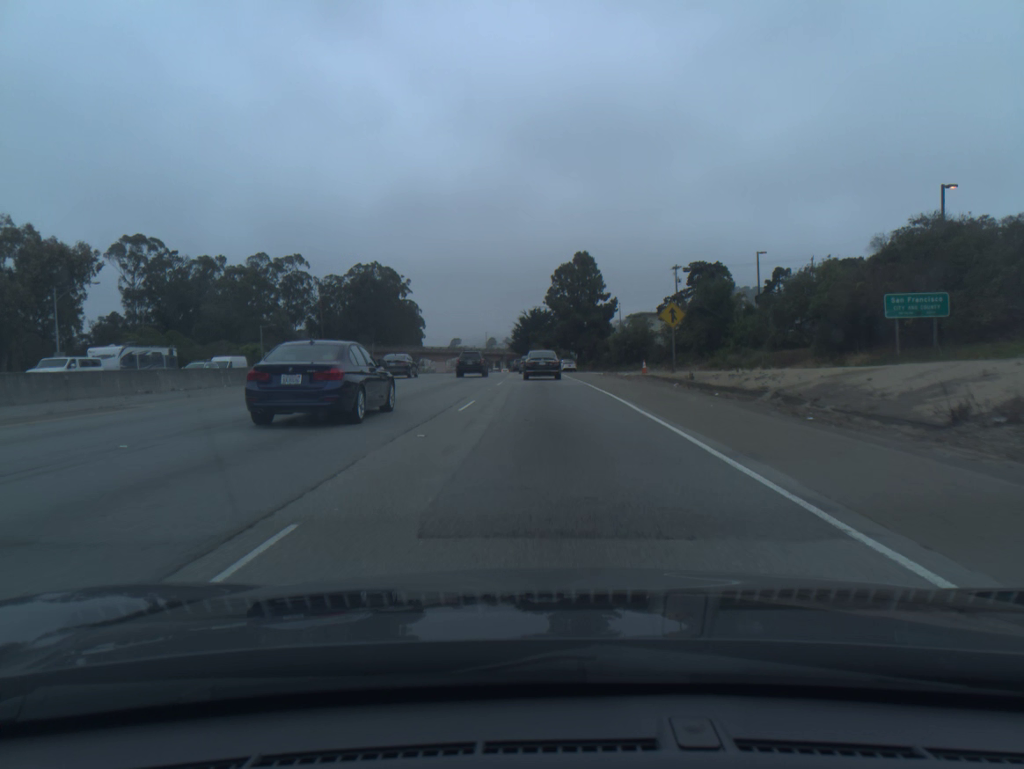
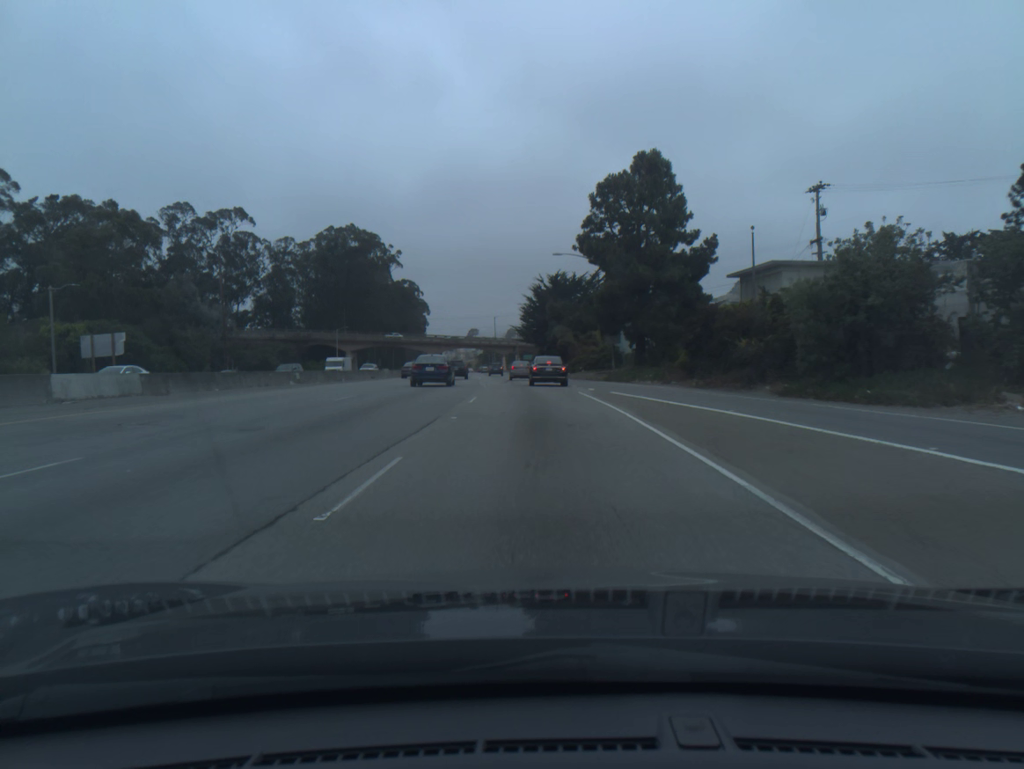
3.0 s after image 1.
(-0.5, +54.8) m; -2°
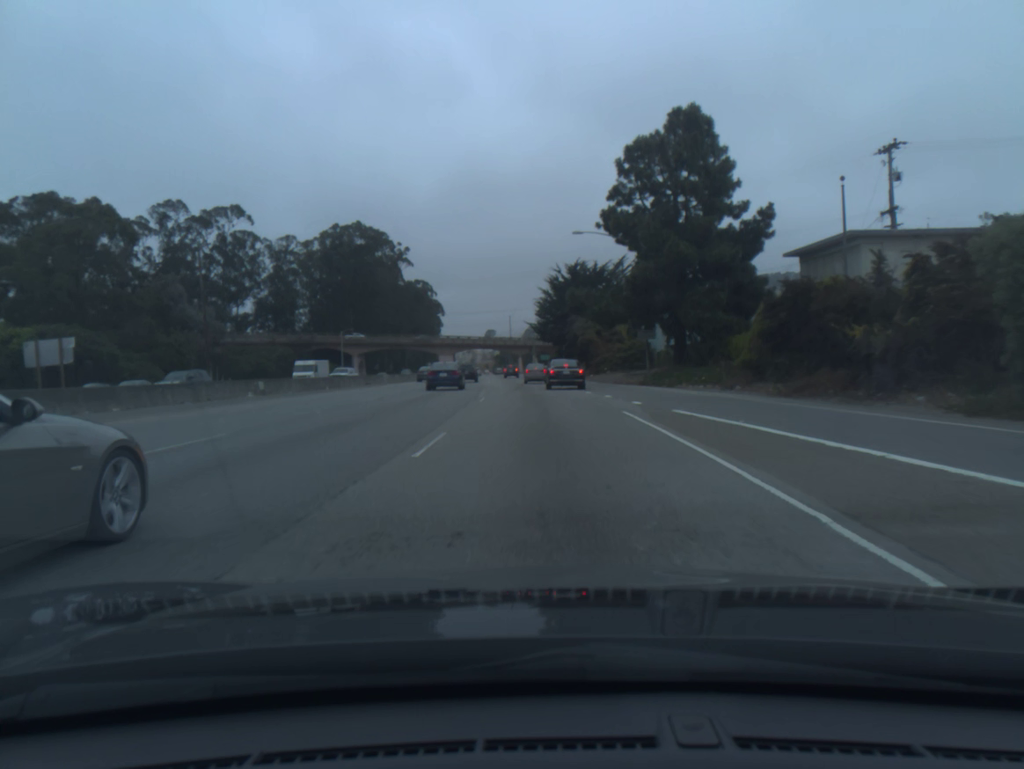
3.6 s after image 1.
(-0.1, +10.9) m; -1°
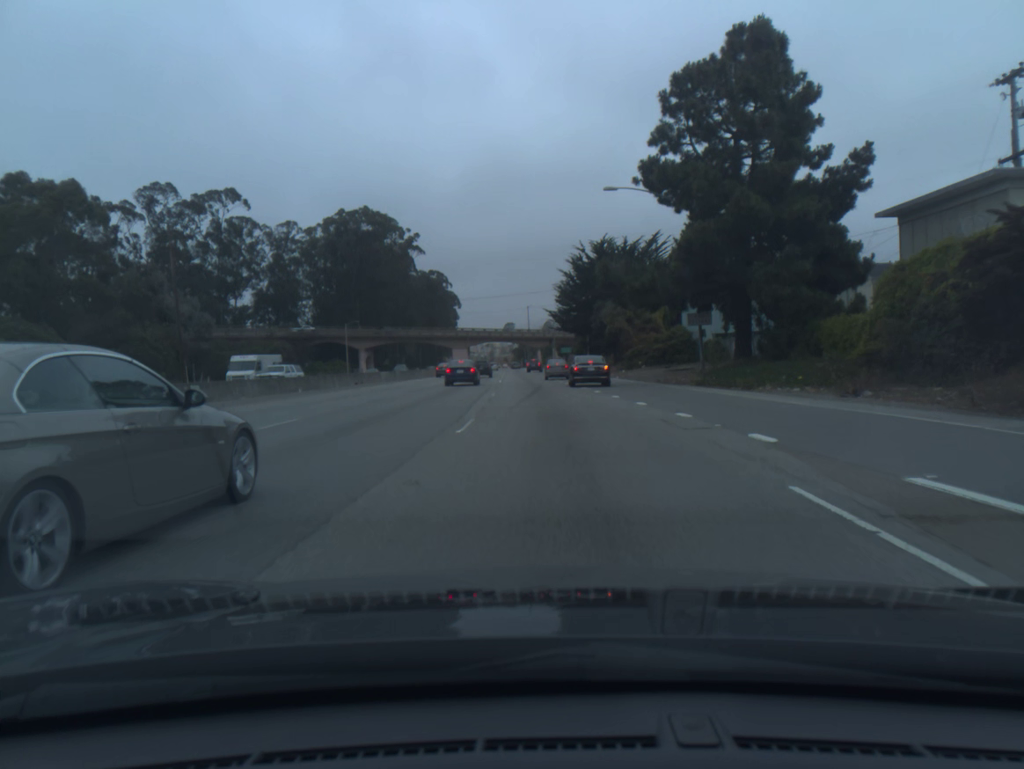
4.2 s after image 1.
(-0.1, +11.2) m; -1°
